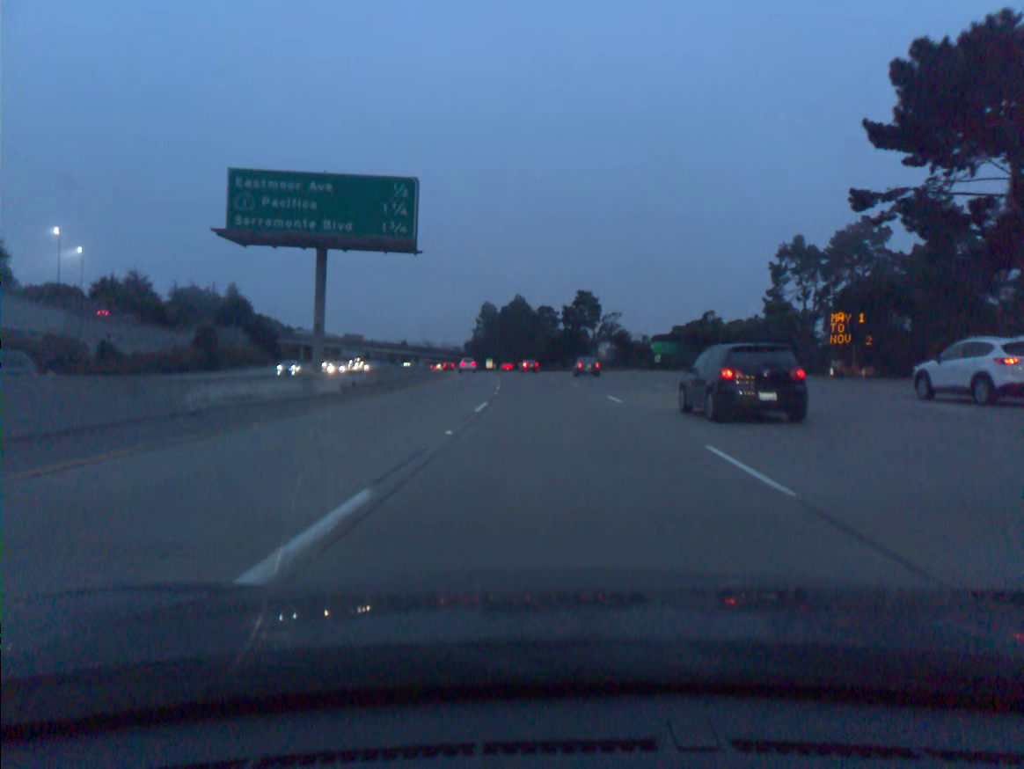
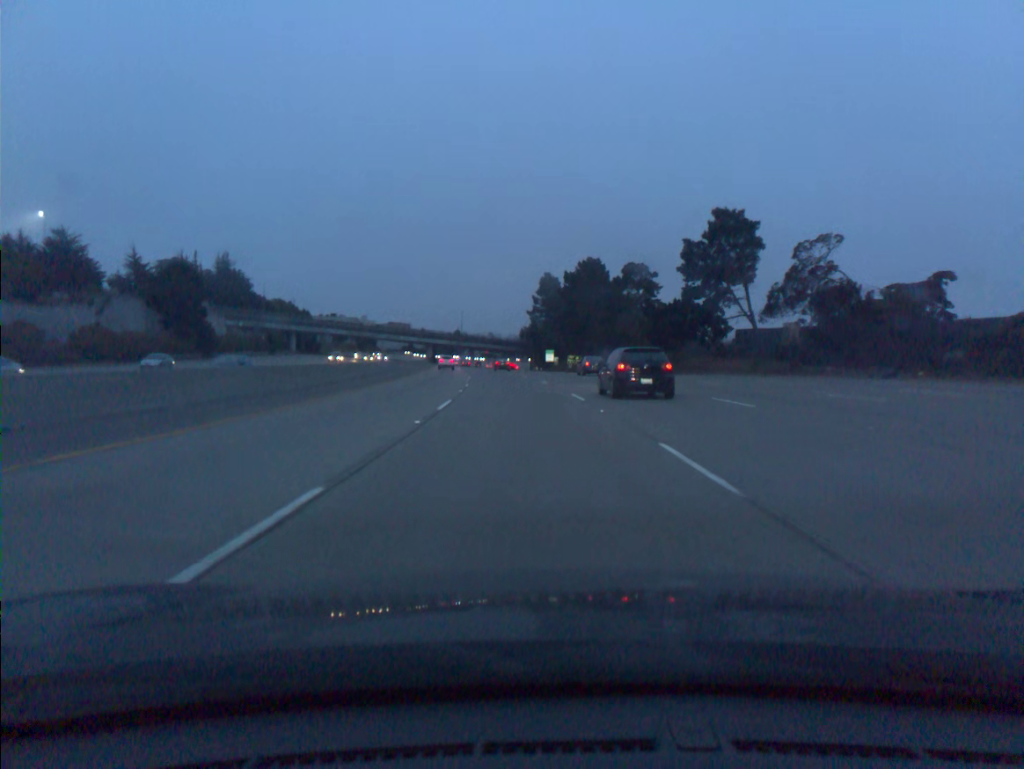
(-2.2, +73.1) m; -5°
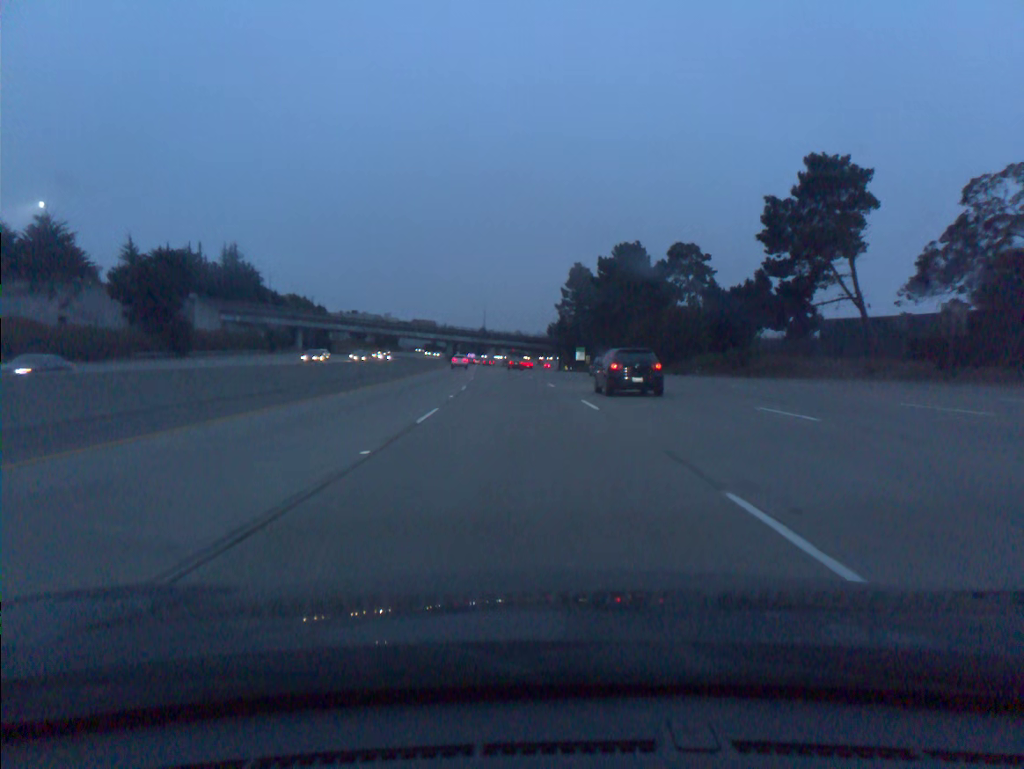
(-0.3, +18.4) m; -2°
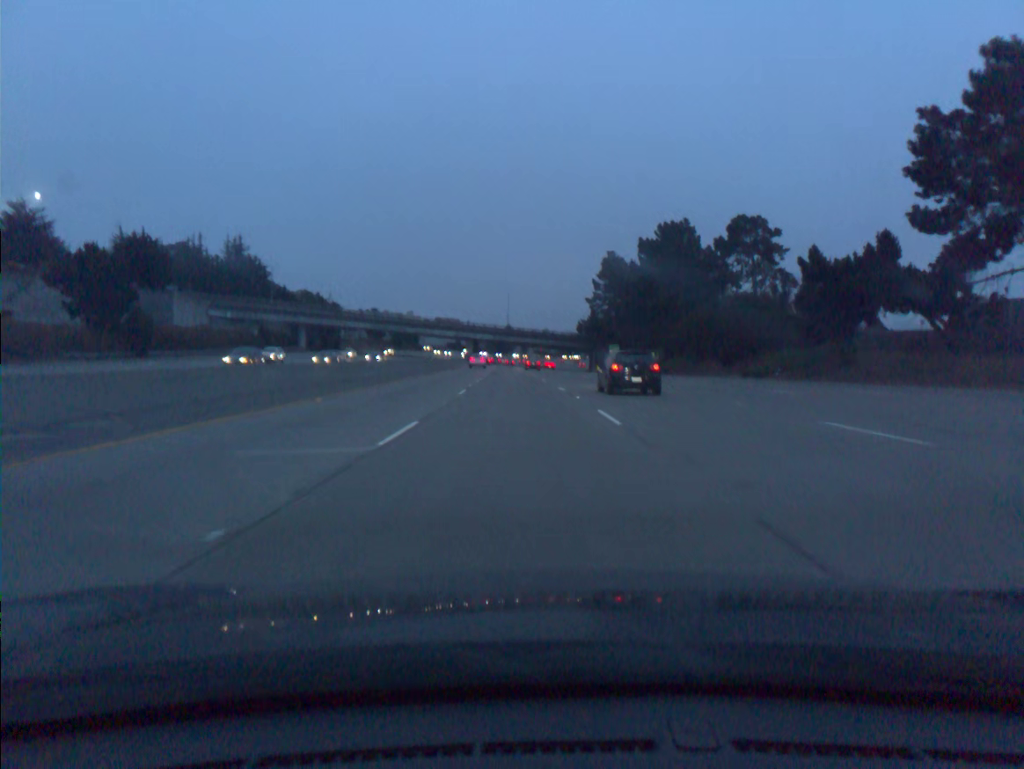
(-0.3, +18.4) m; -2°
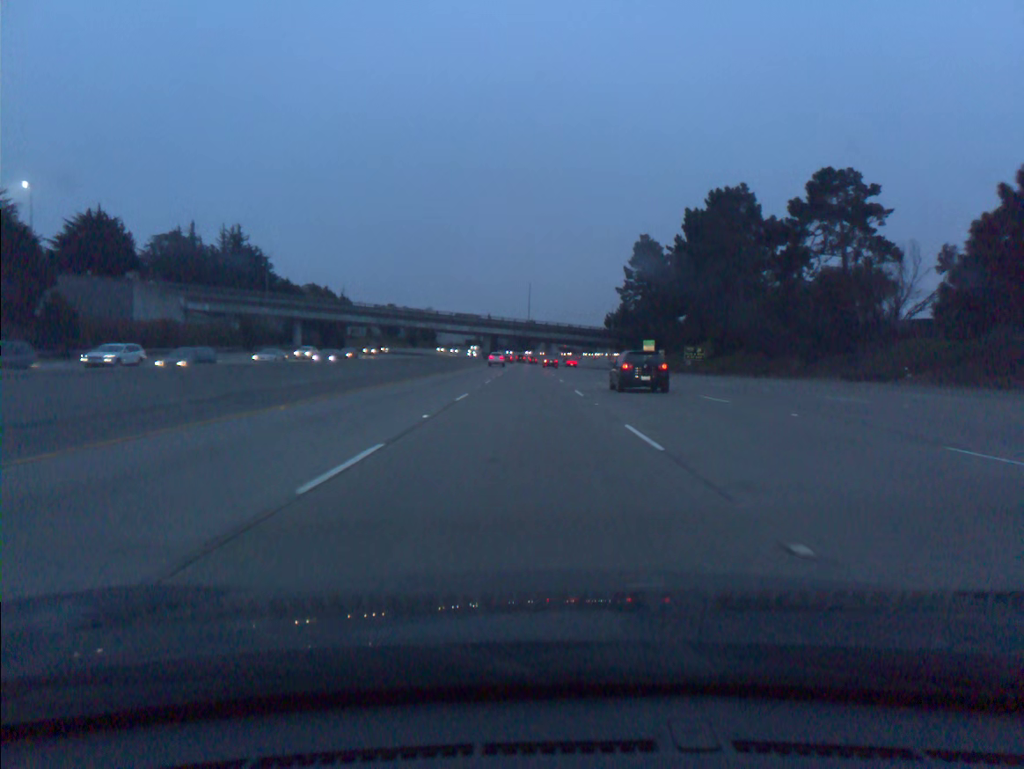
(-0.3, +18.4) m; -2°
